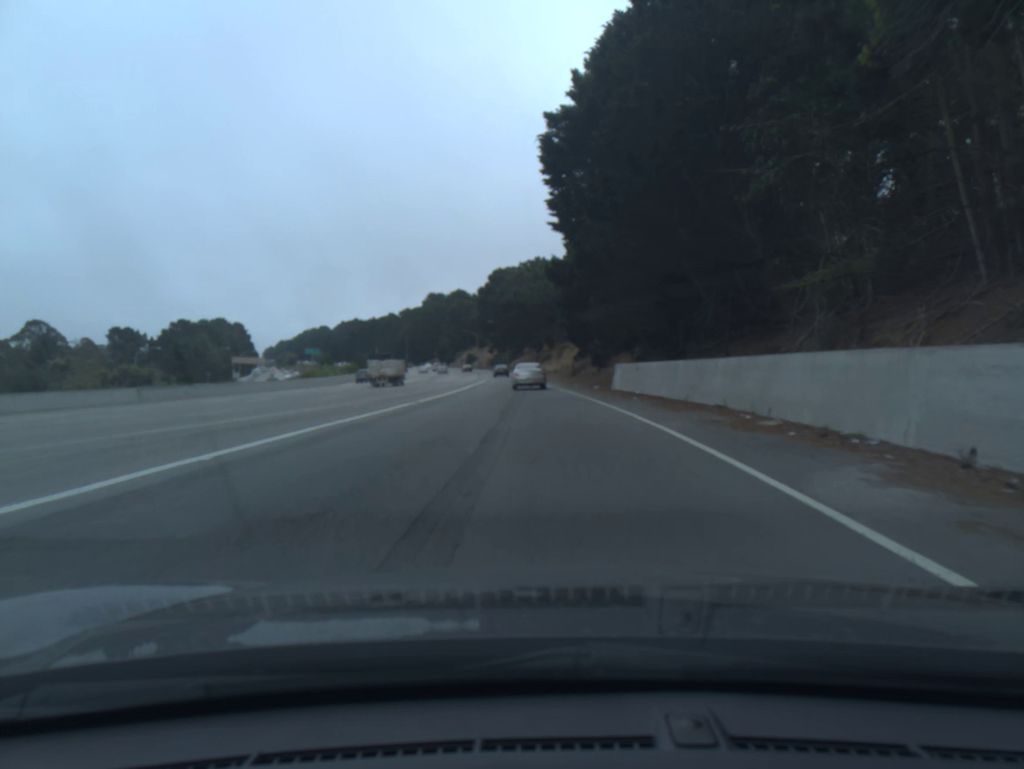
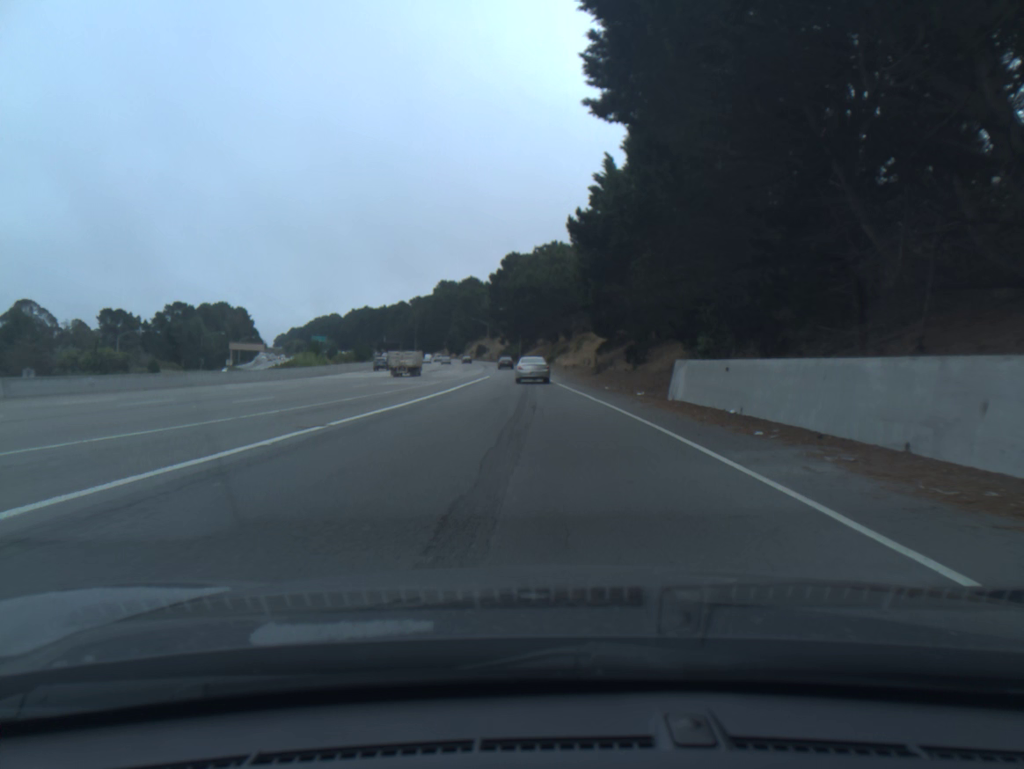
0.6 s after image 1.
(-0.1, +13.5) m; -1°
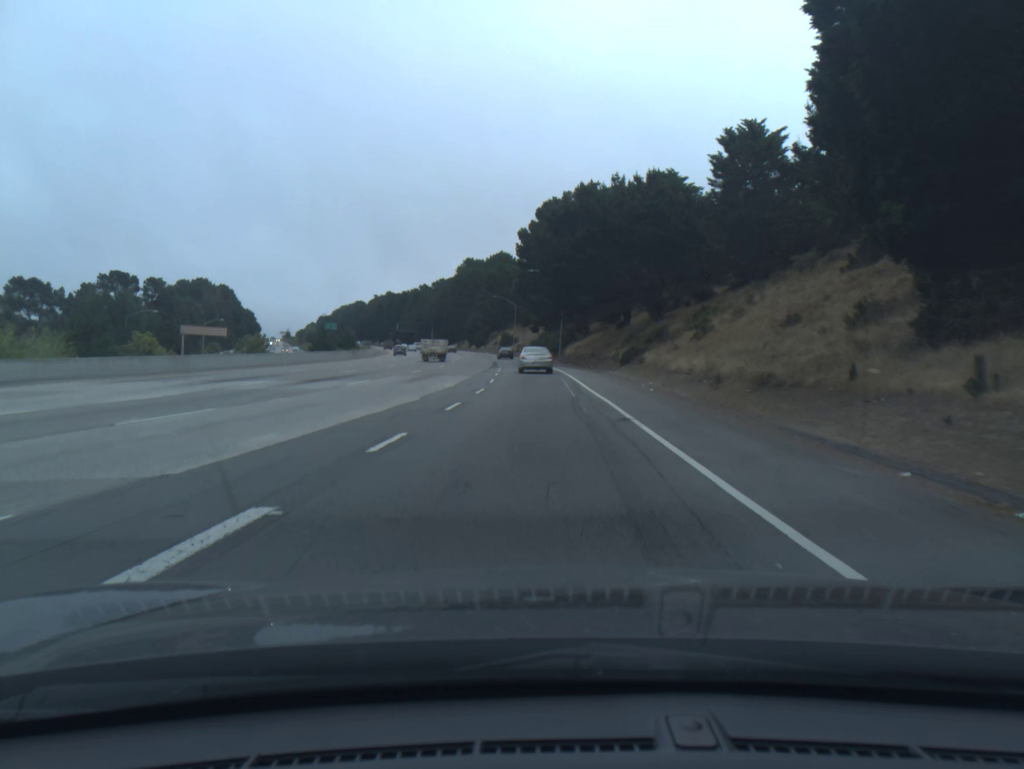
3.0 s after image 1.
(-1.4, +57.5) m; -3°
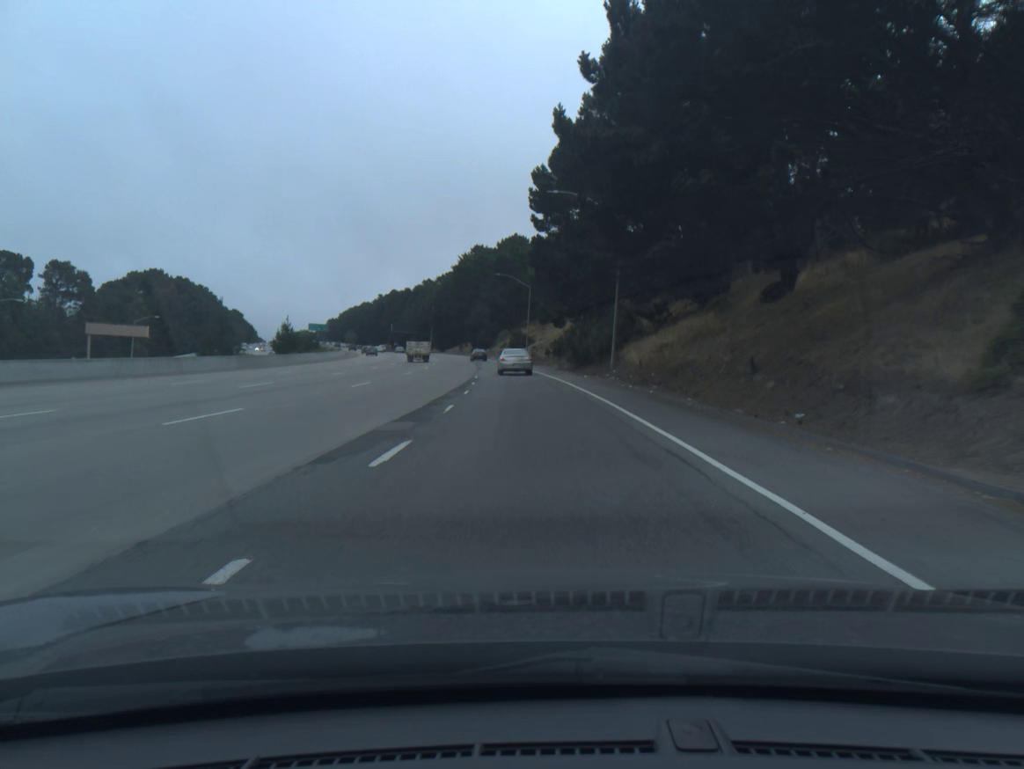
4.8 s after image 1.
(-0.6, +44.7) m; -1°
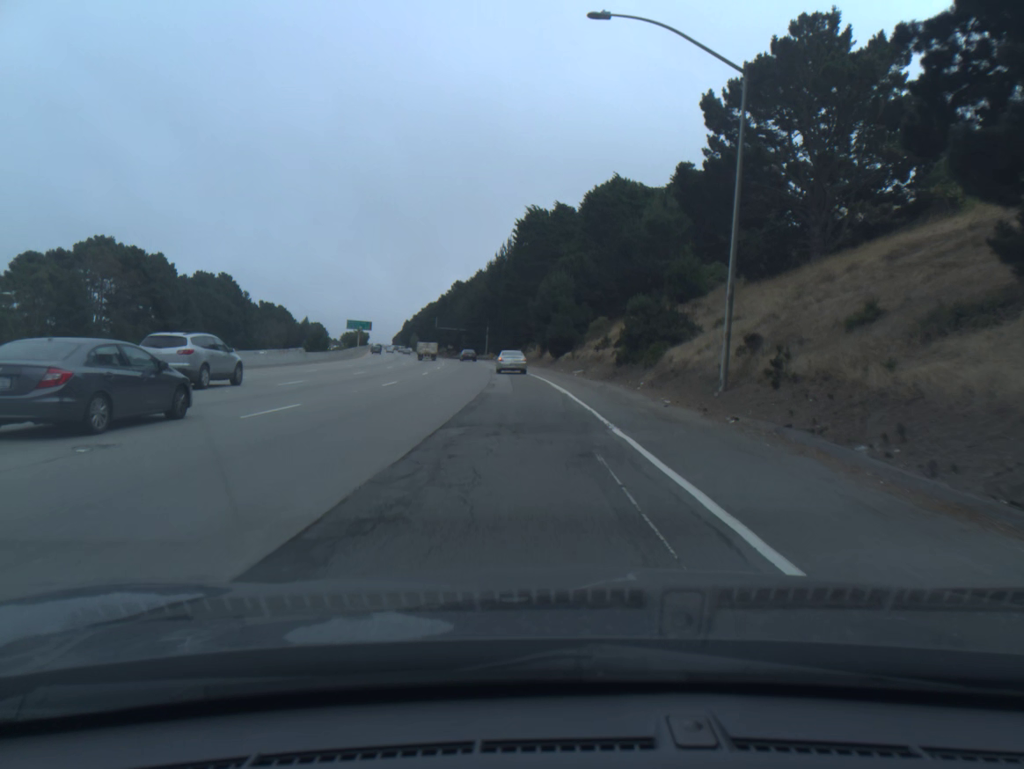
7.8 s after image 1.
(-3.9, +72.6) m; -6°
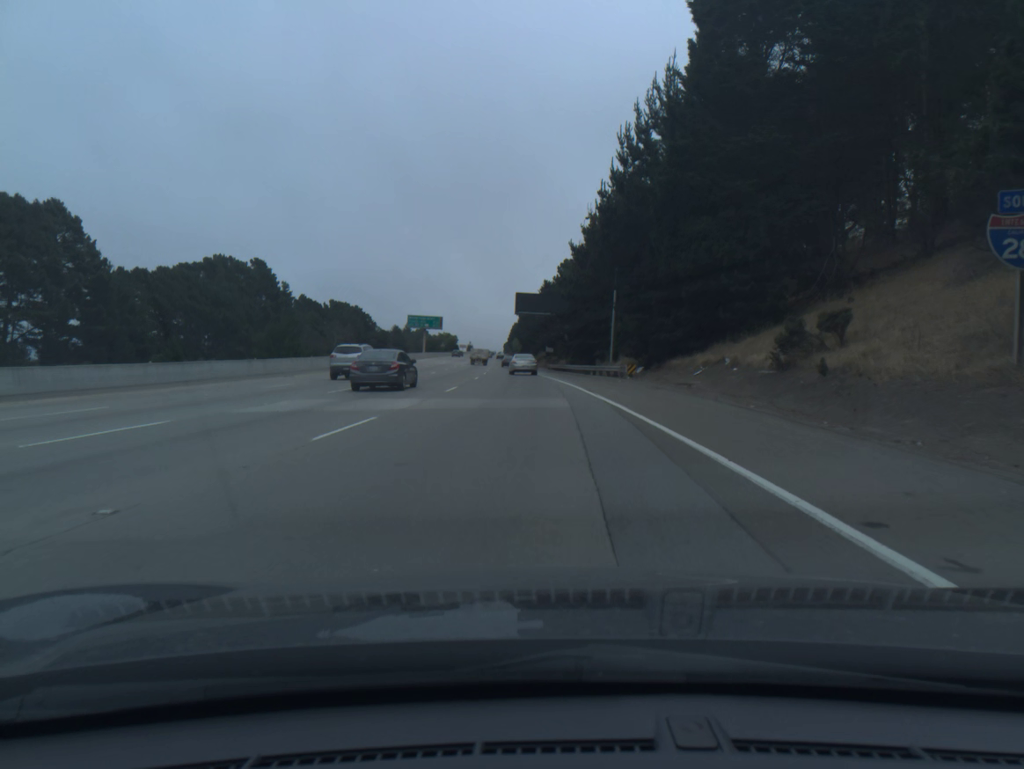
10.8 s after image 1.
(-5.5, +77.1) m; -8°
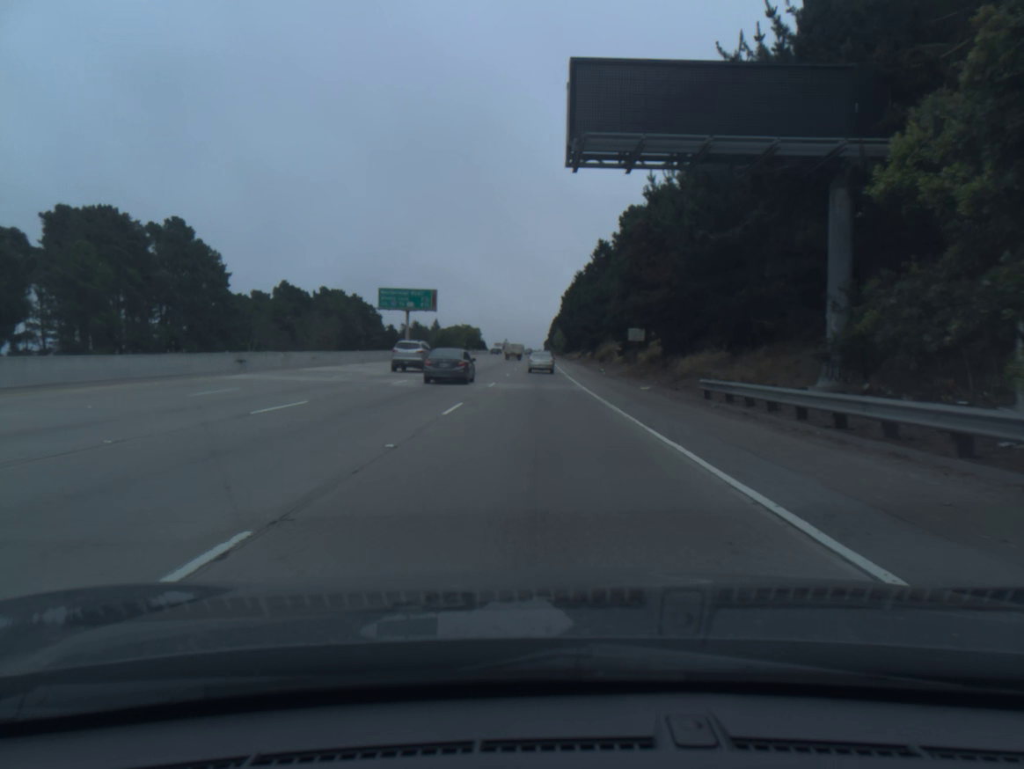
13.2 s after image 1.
(-2.5, +68.0) m; -3°
